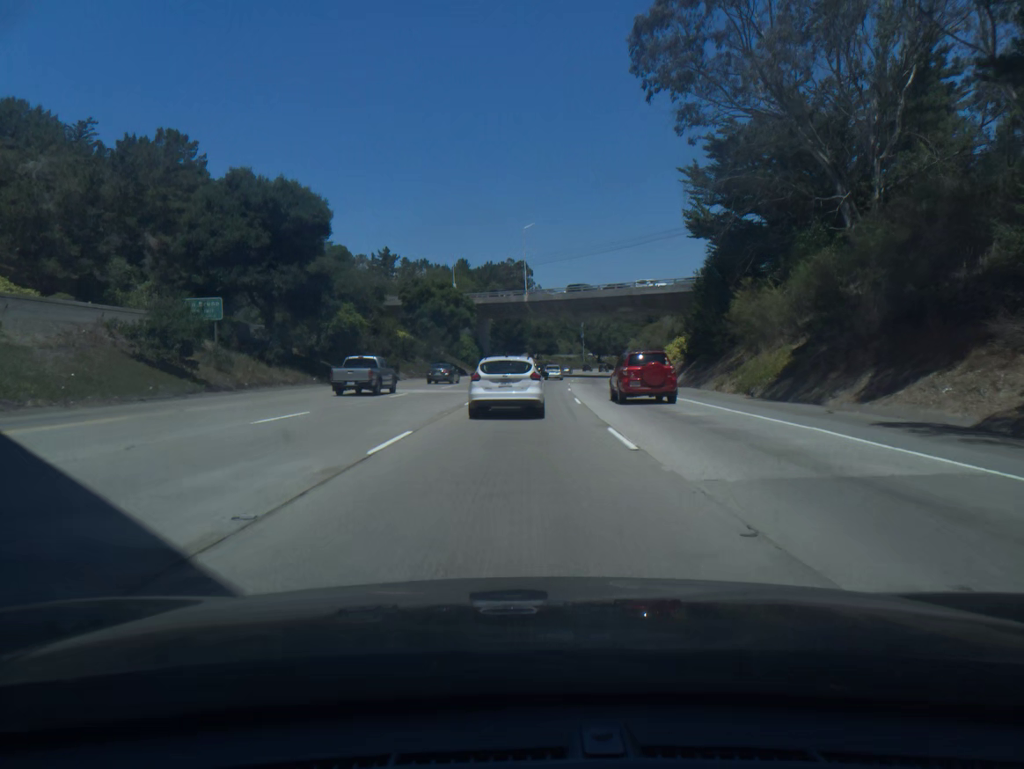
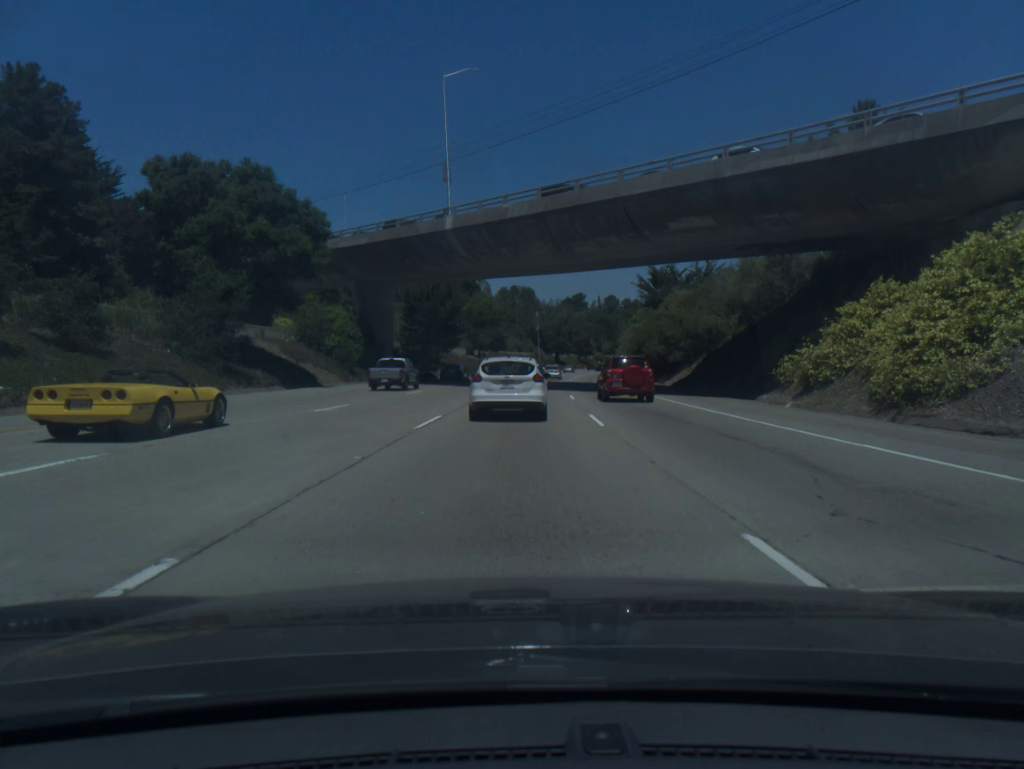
(+1.8, +53.4) m; +4°
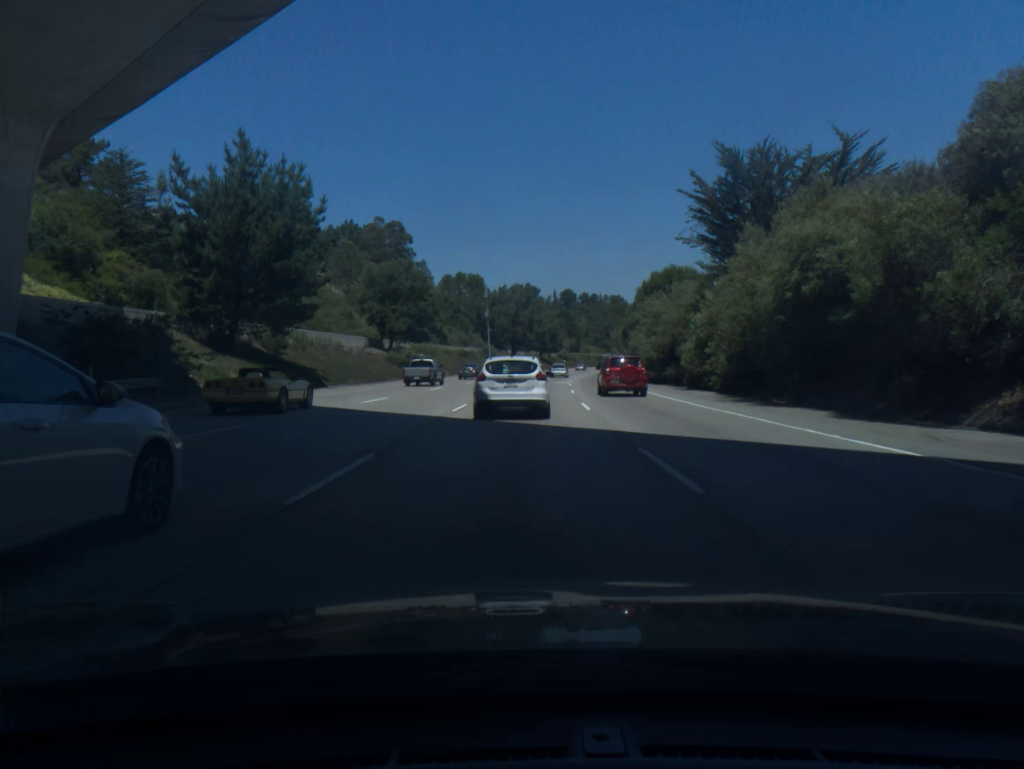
(+1.4, +52.6) m; +3°
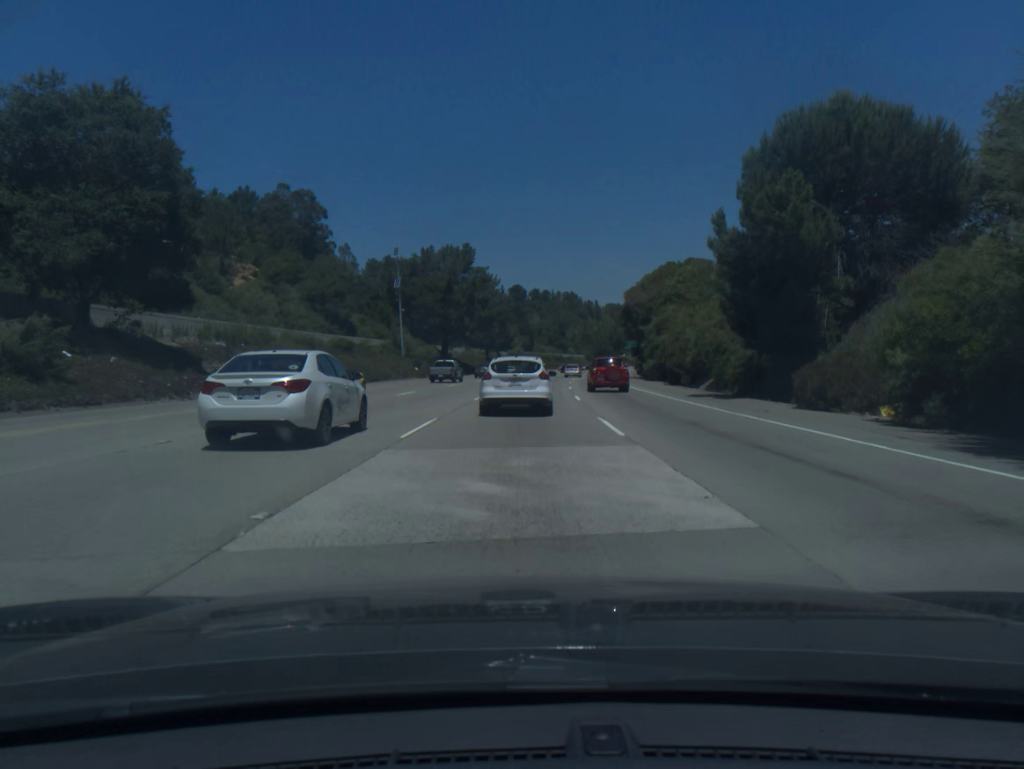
(+1.7, +51.9) m; +4°
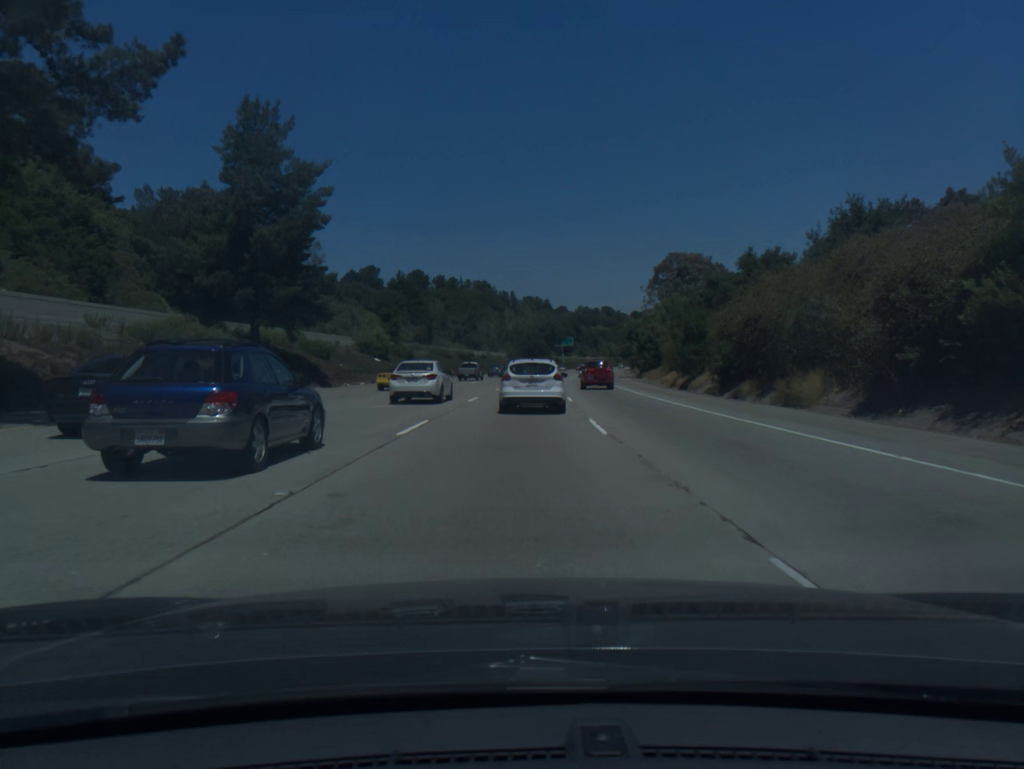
(+4.8, +86.4) m; +6°
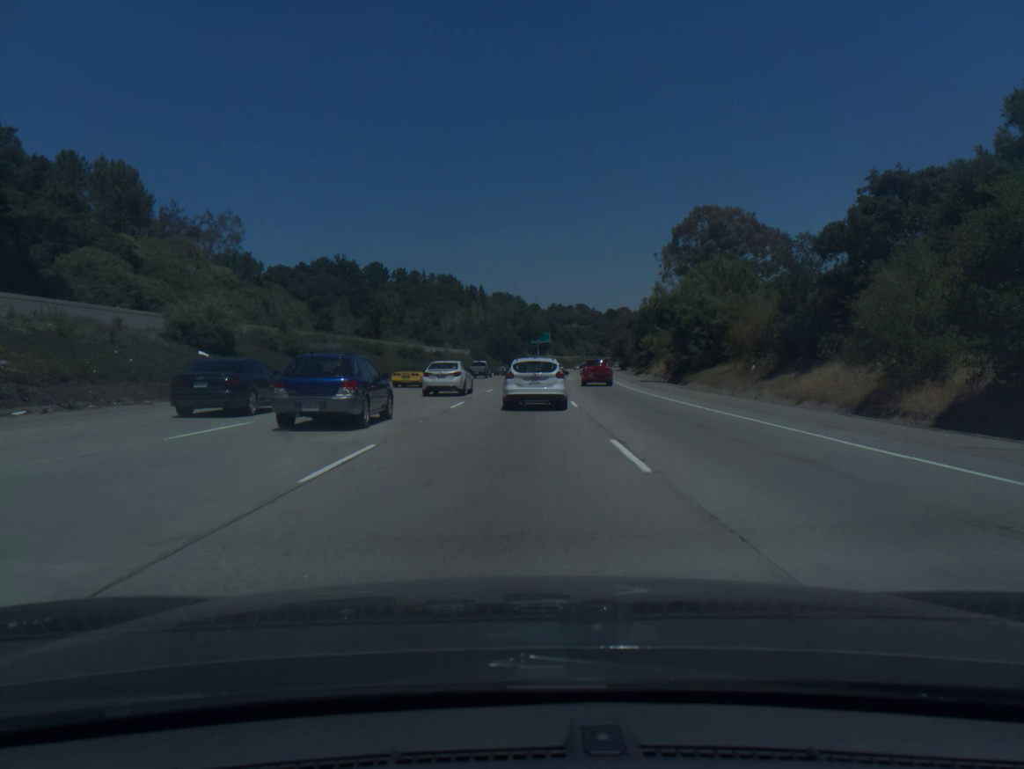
(+0.7, +34.9) m; +2°
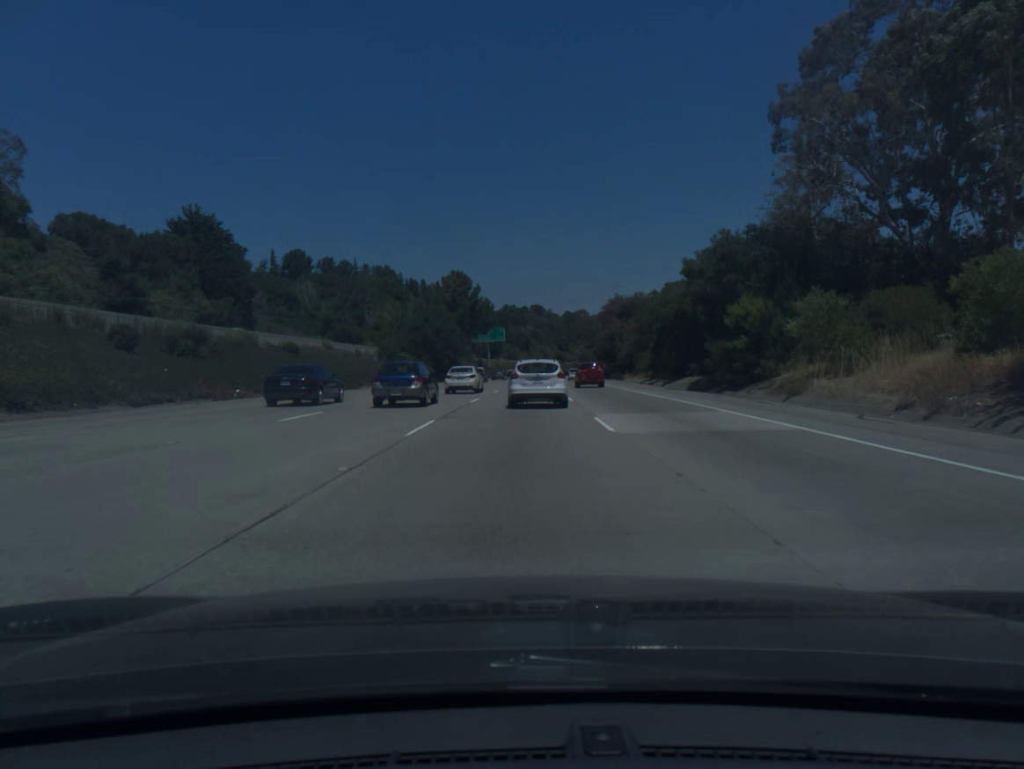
(+1.5, +52.5) m; +3°
